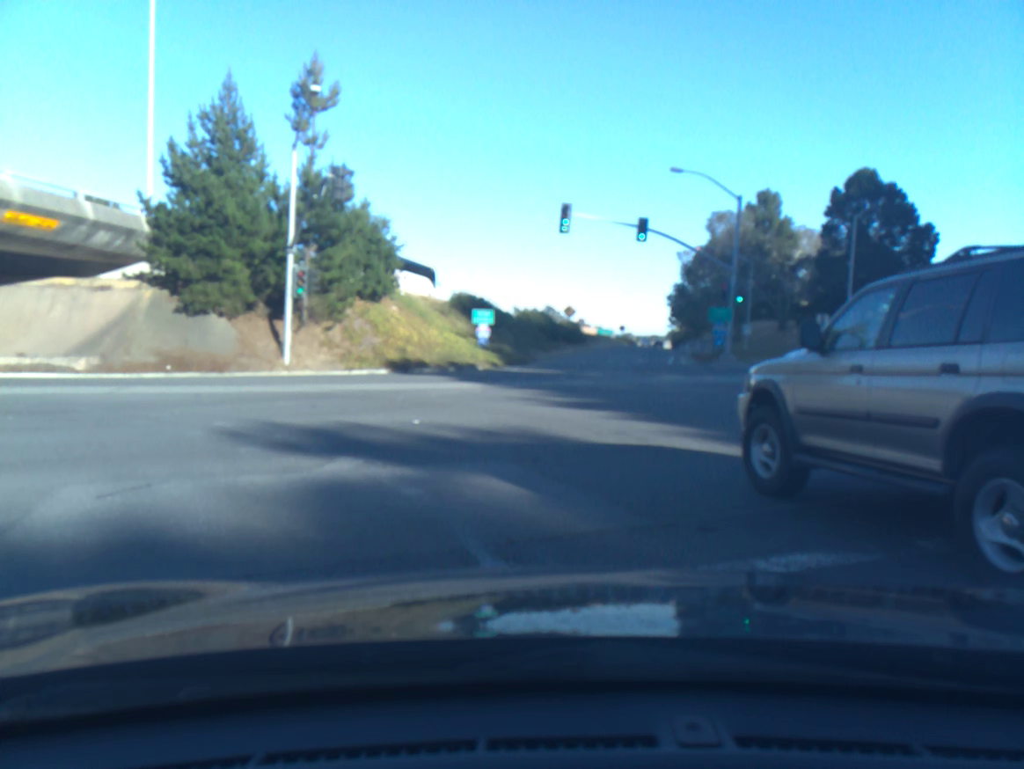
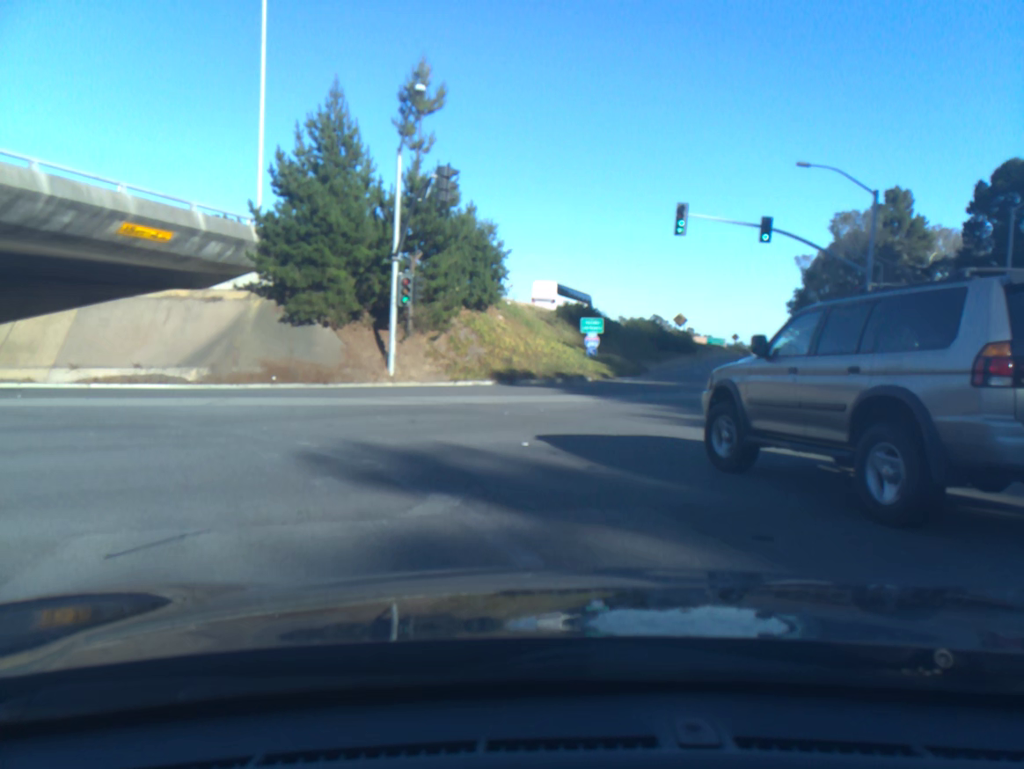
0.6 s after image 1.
(-0.1, +2.0) m; -7°
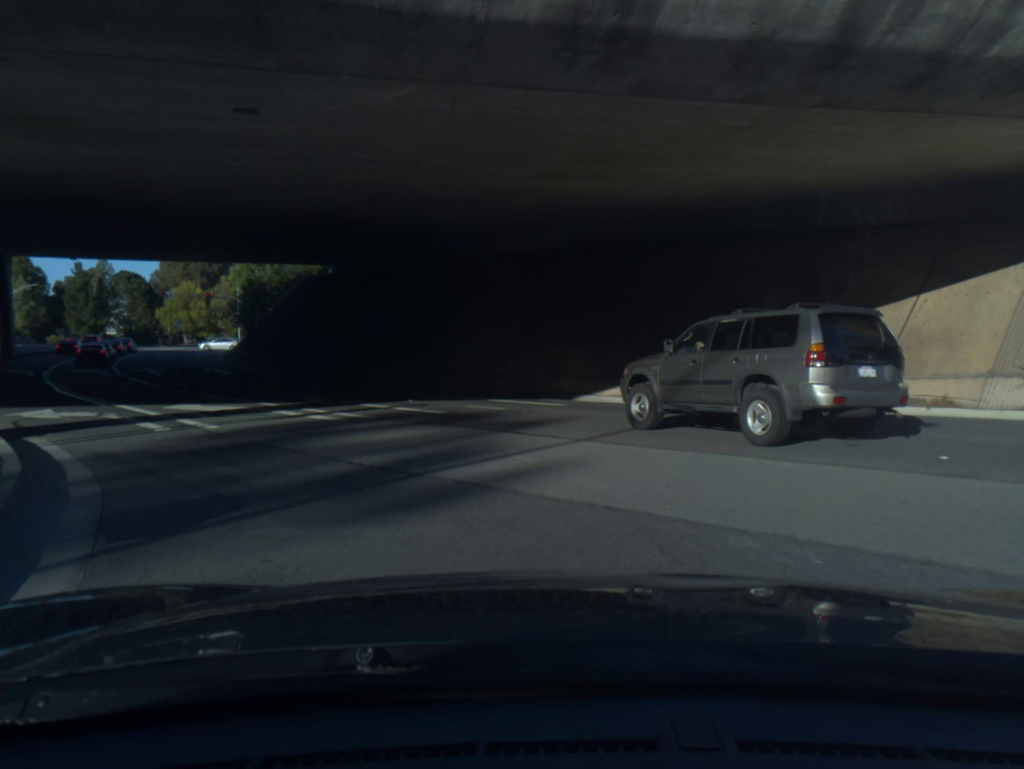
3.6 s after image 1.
(-7.5, +14.9) m; -55°
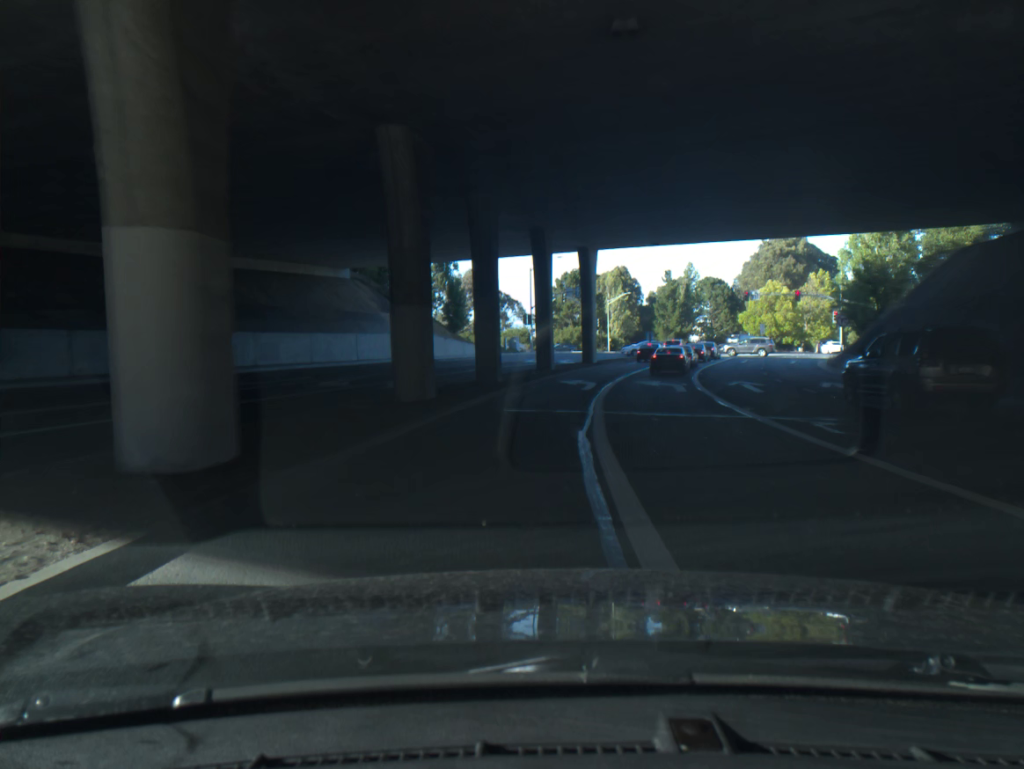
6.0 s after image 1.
(-7.5, +17.0) m; -36°
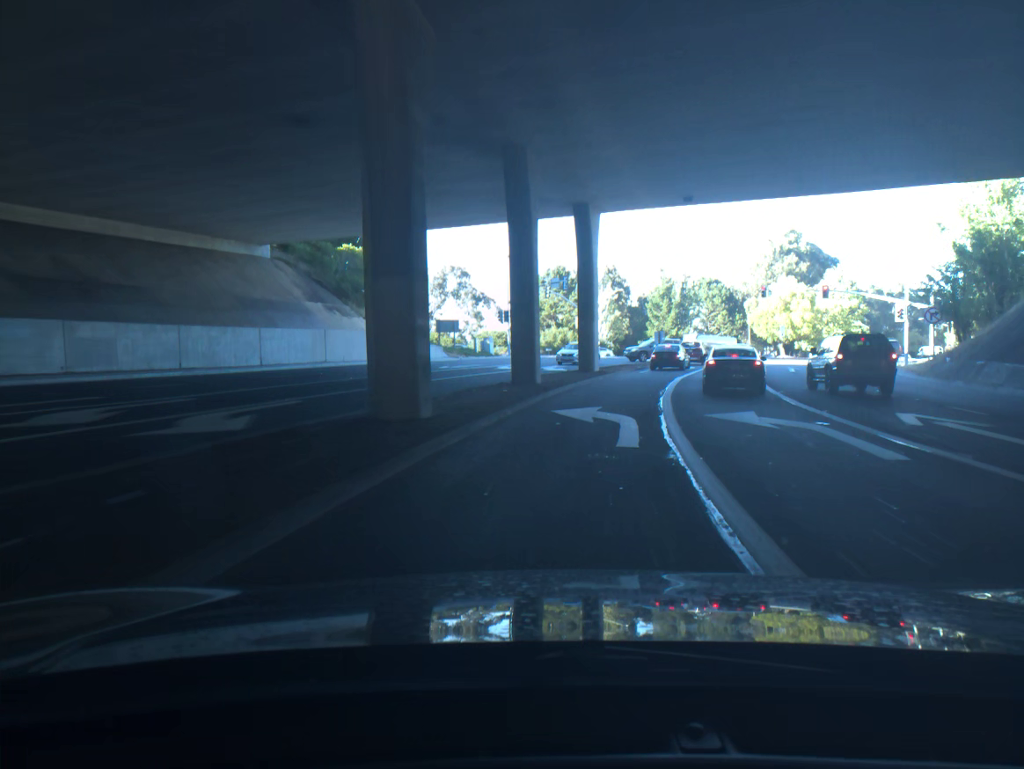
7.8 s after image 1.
(+0.1, +15.6) m; +2°
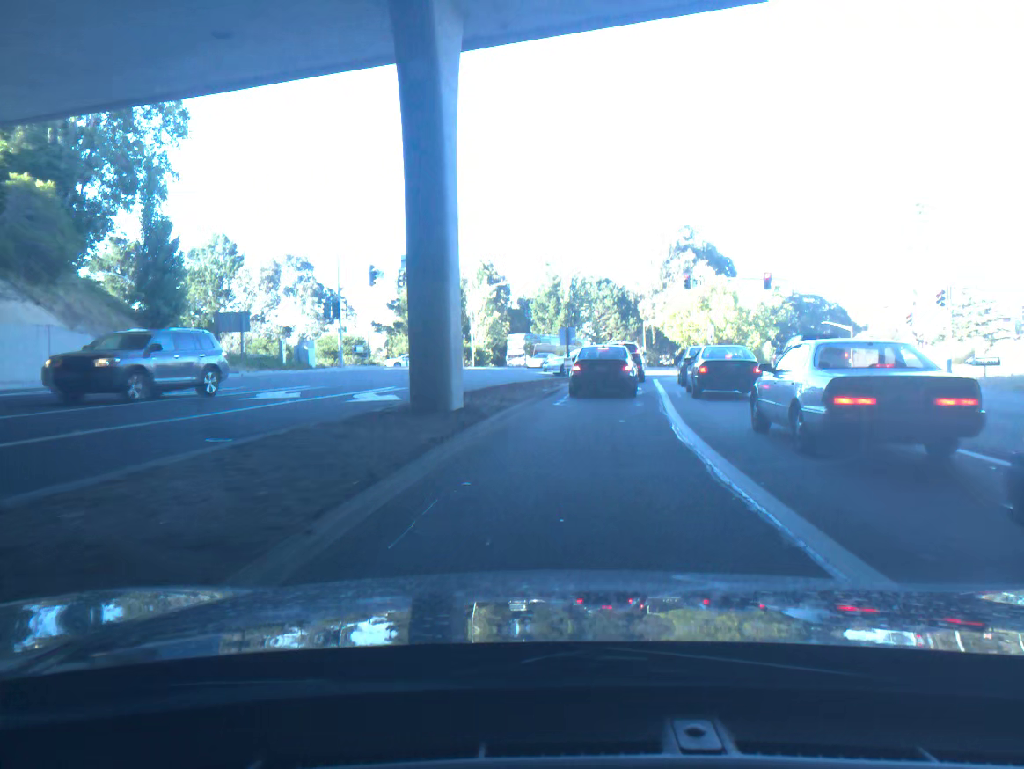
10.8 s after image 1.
(+1.7, +21.8) m; +10°
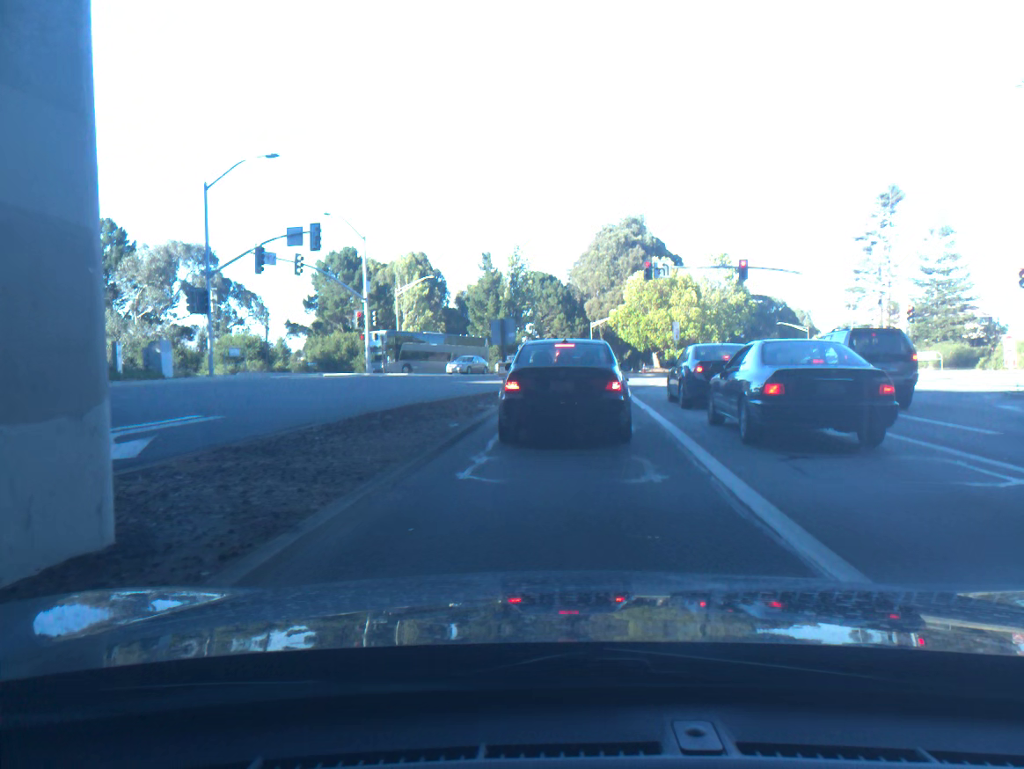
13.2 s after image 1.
(+0.4, +10.6) m; +4°
